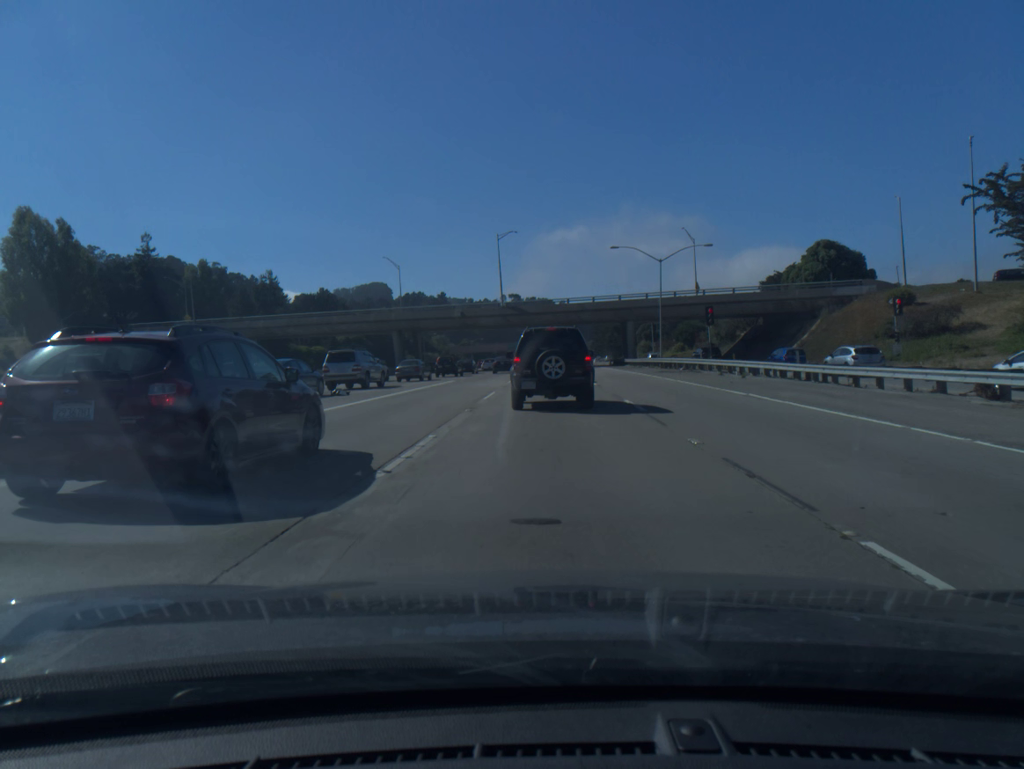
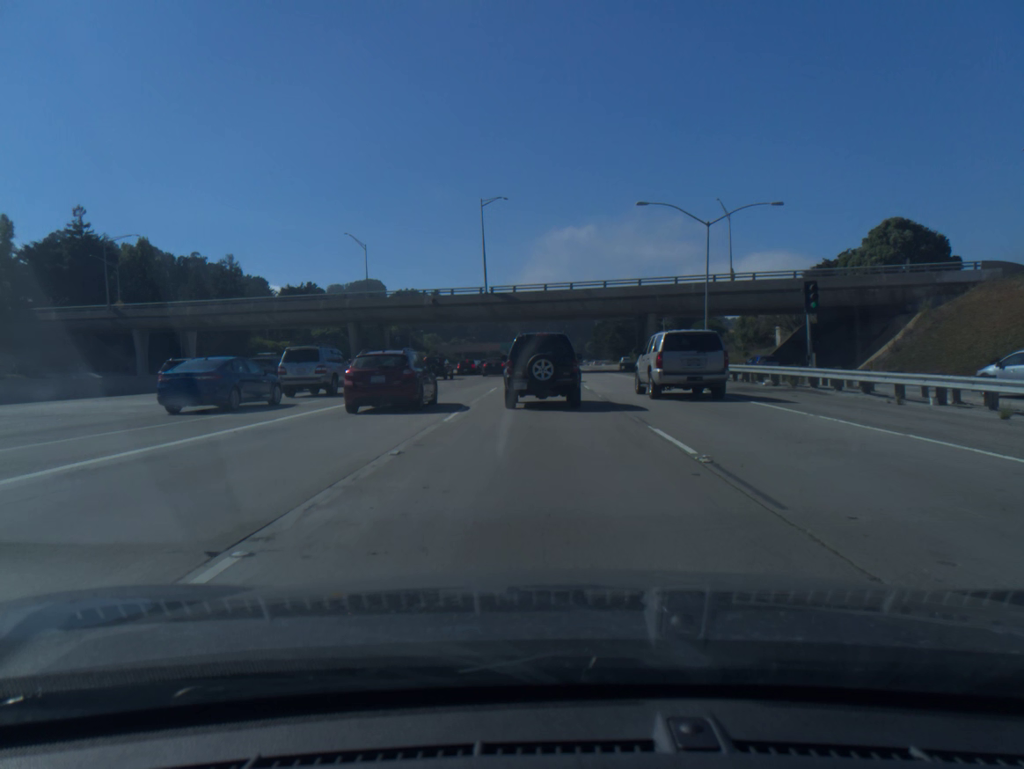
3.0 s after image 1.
(+0.3, +21.4) m; +1°
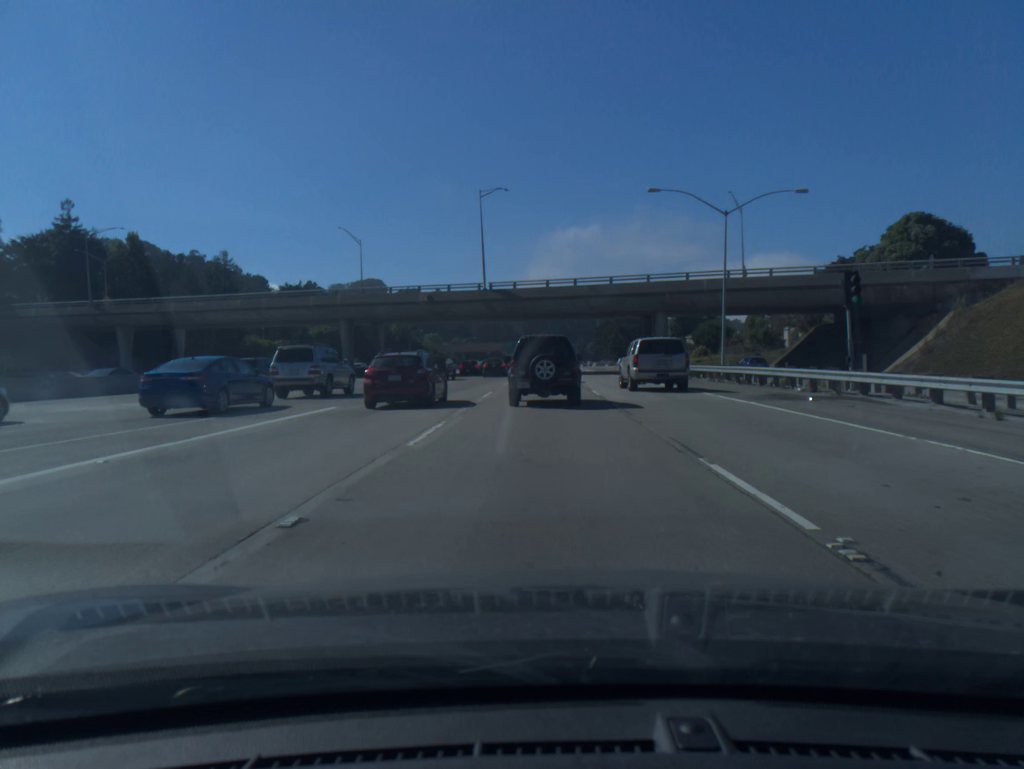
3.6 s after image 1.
(0.0, +4.2) m; 0°
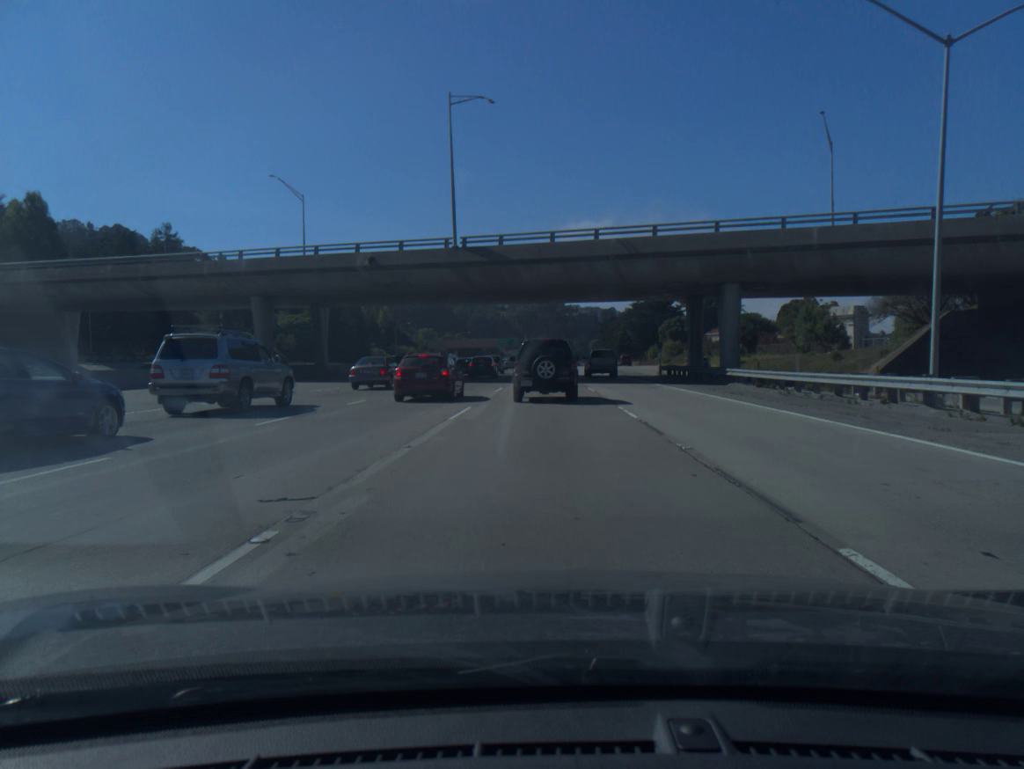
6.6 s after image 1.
(-0.1, +23.6) m; 0°
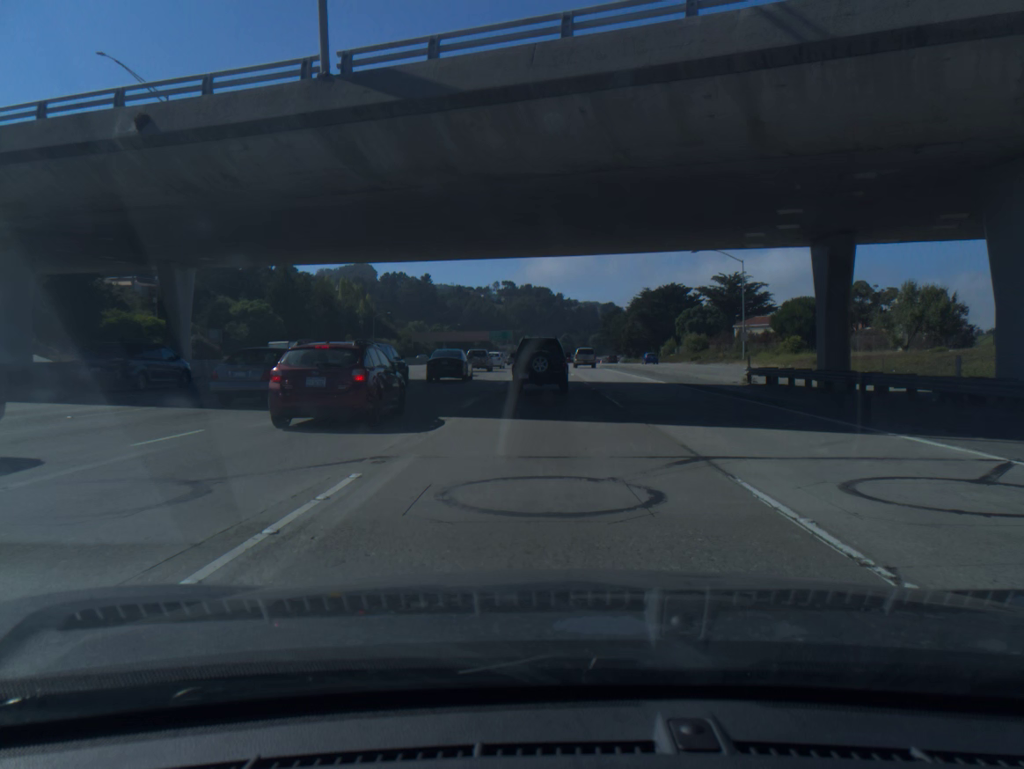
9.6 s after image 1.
(+0.1, +26.0) m; 0°
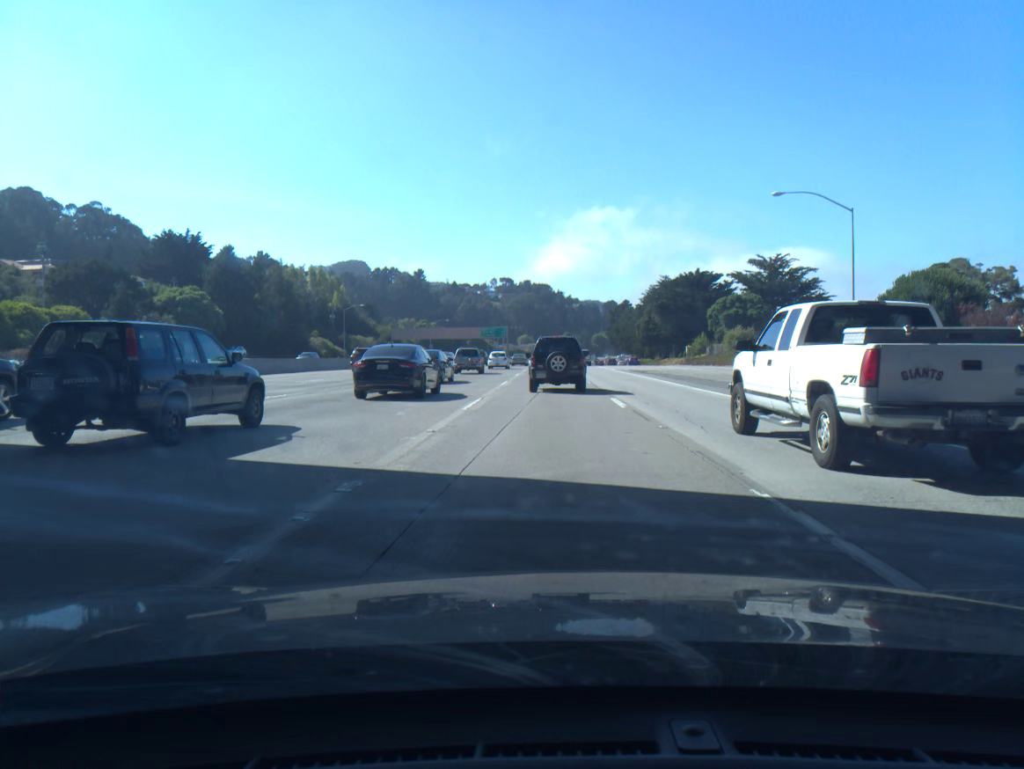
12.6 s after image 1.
(+0.1, +29.3) m; 0°
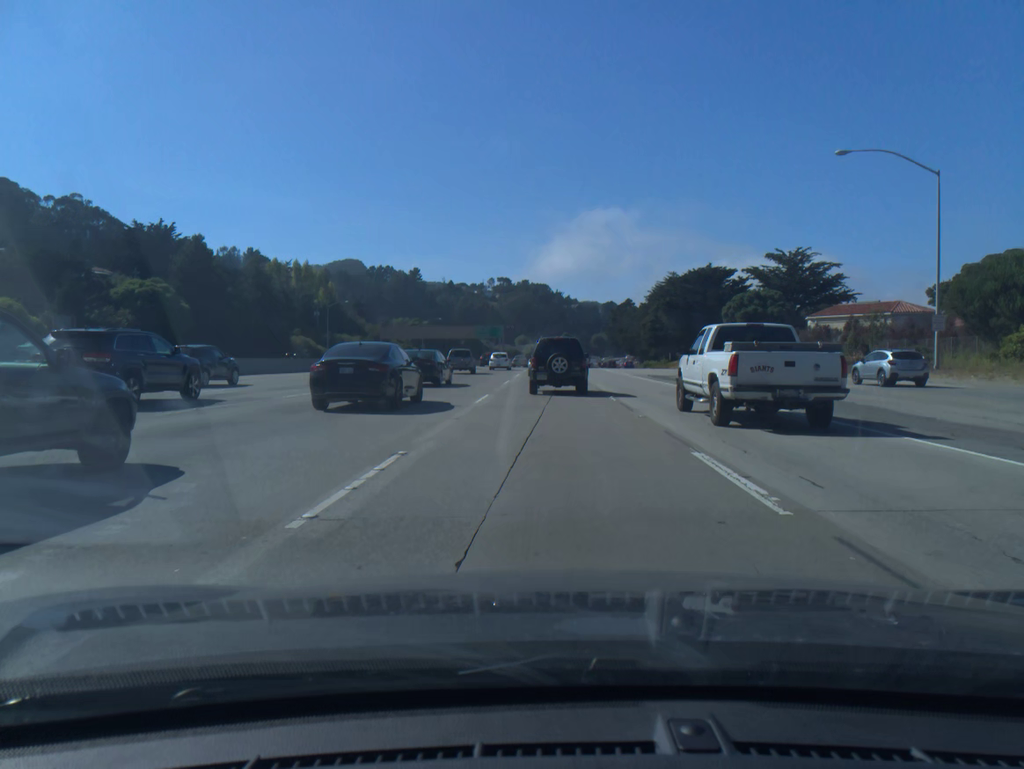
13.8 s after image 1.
(0.0, +11.7) m; 0°
